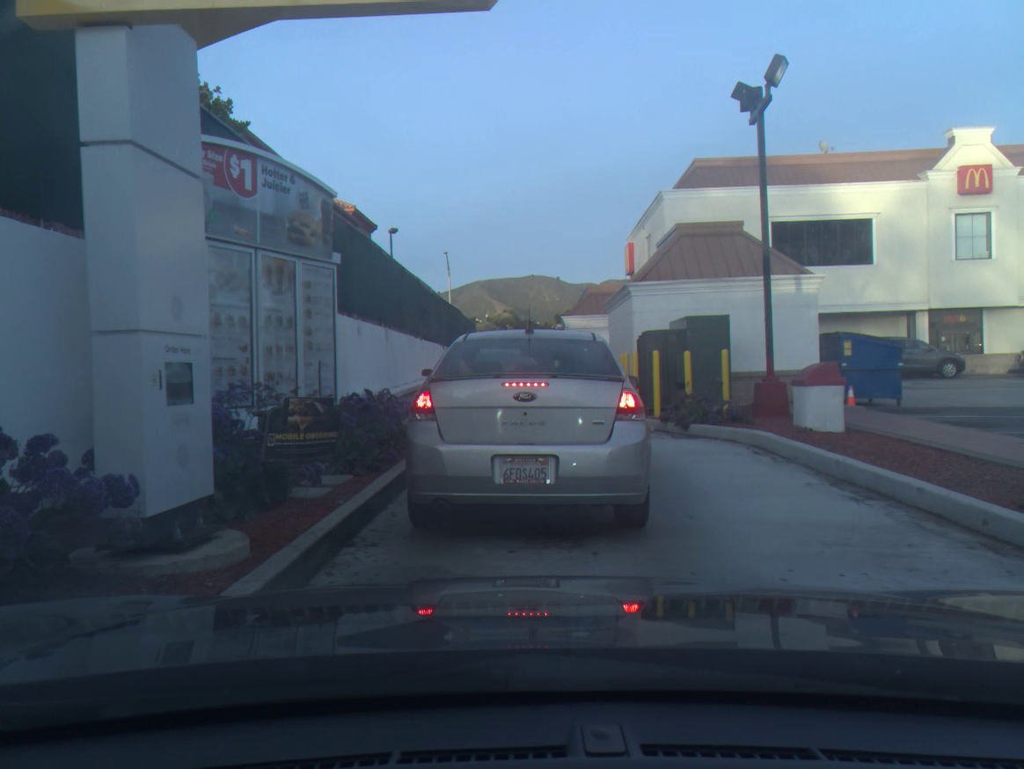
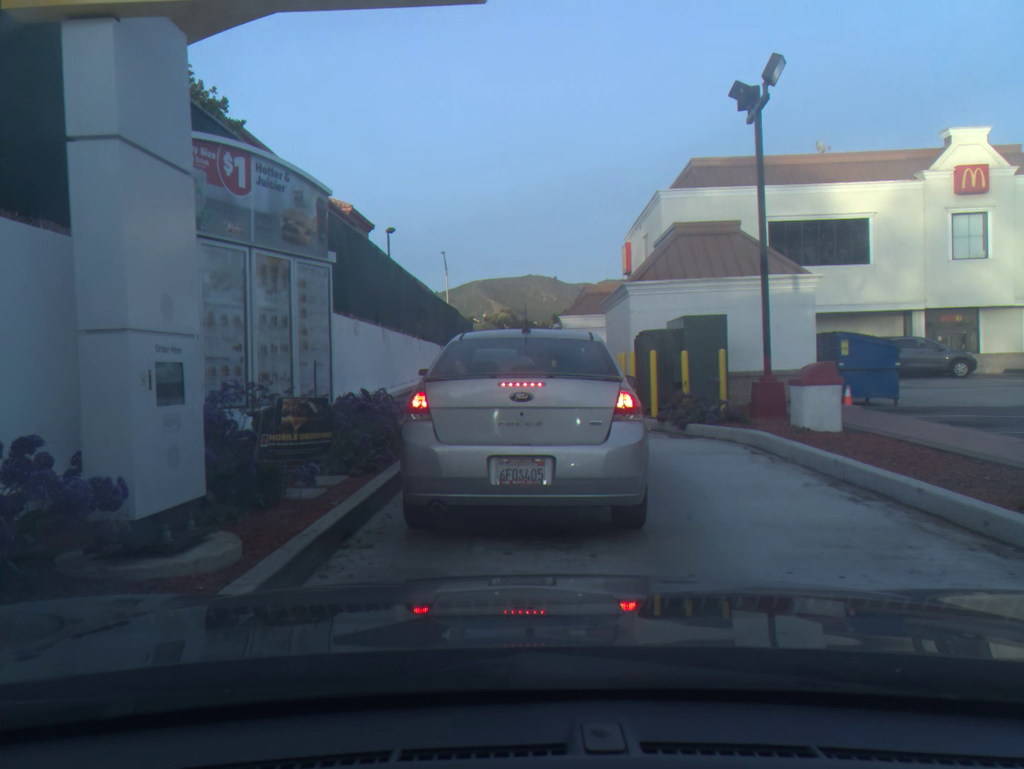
(0.0, +0.1) m; 0°
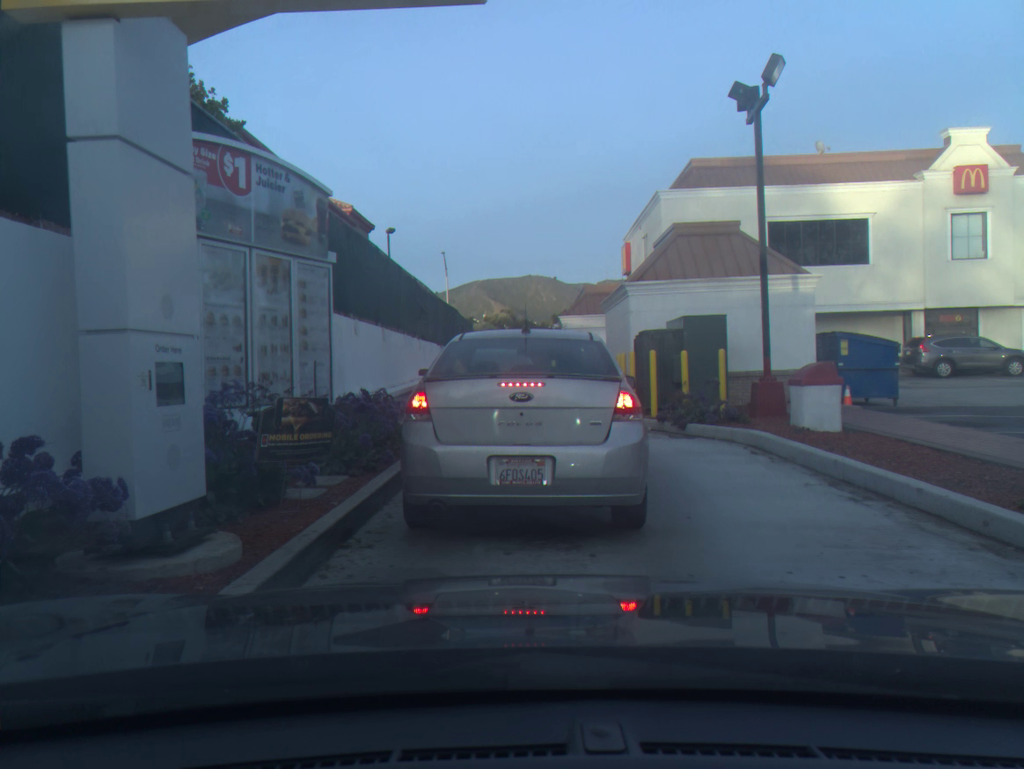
(0.0, 0.0) m; 0°
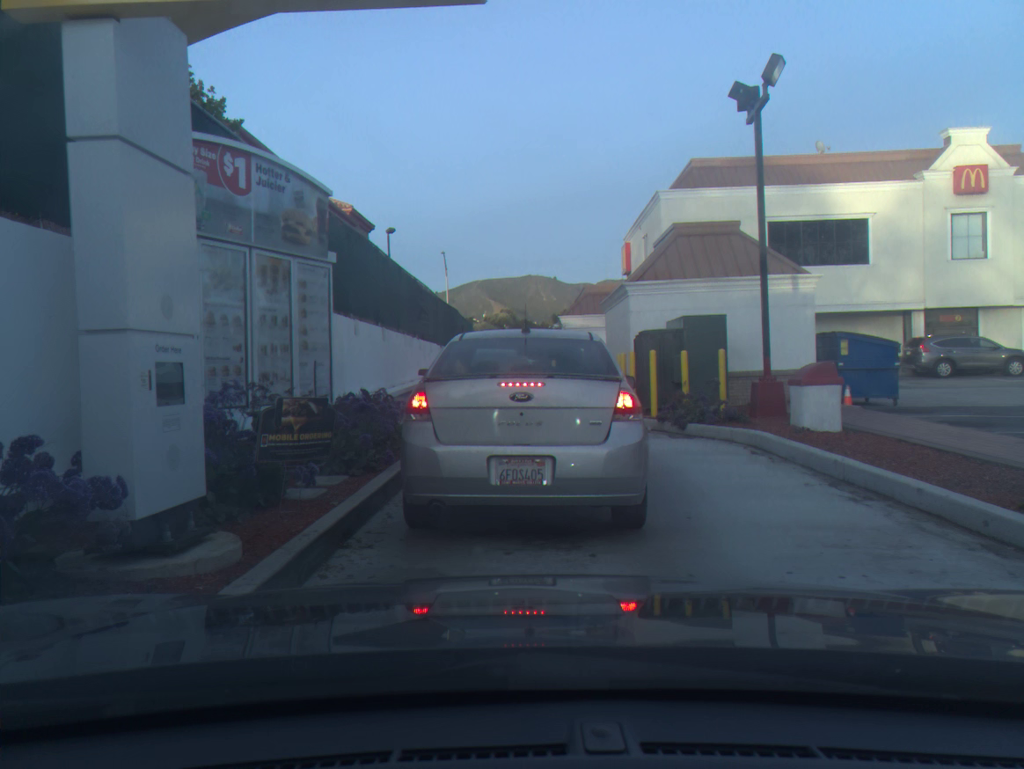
(0.0, 0.0) m; 0°
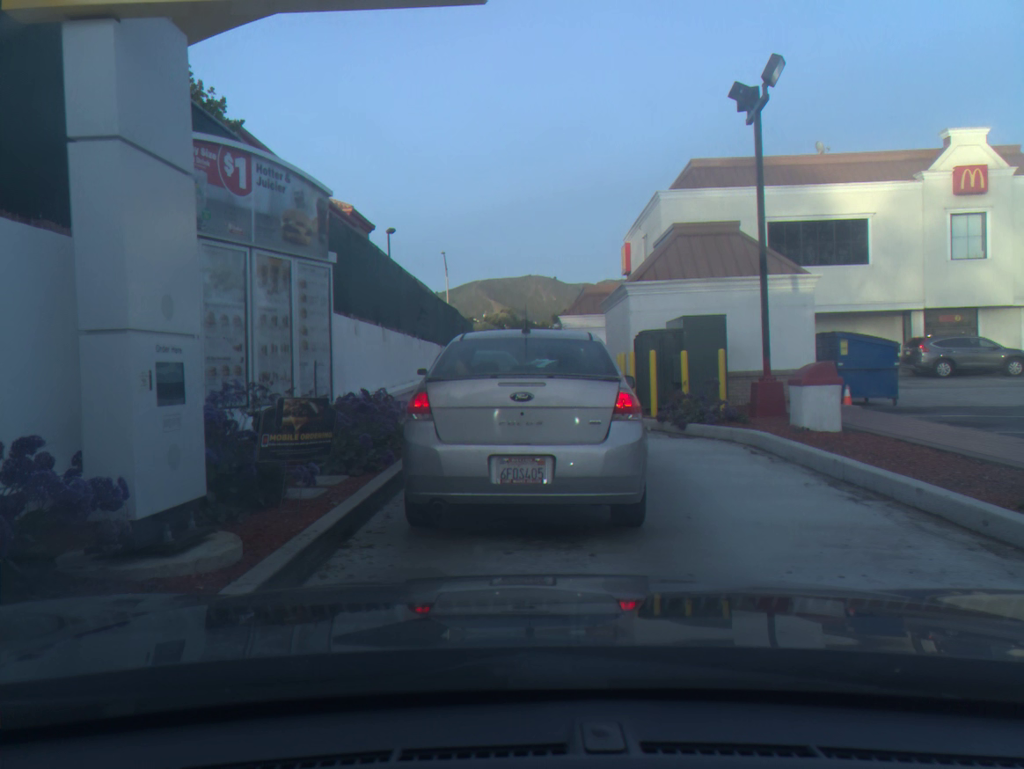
(0.0, 0.0) m; 0°
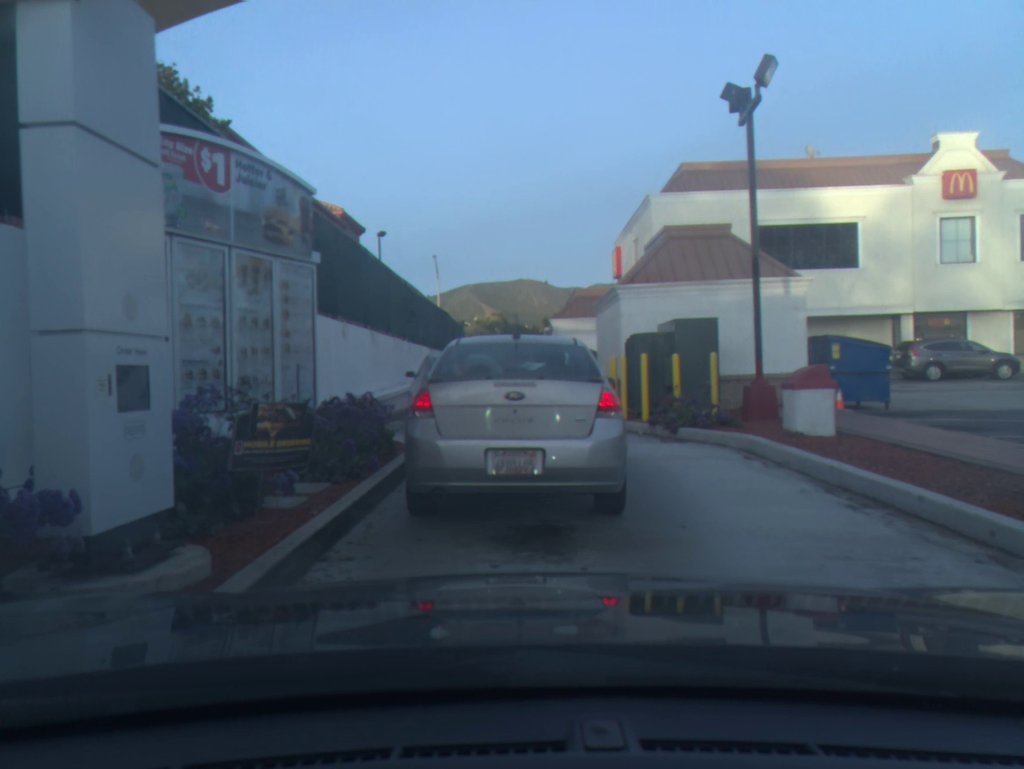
(0.0, +0.2) m; +1°
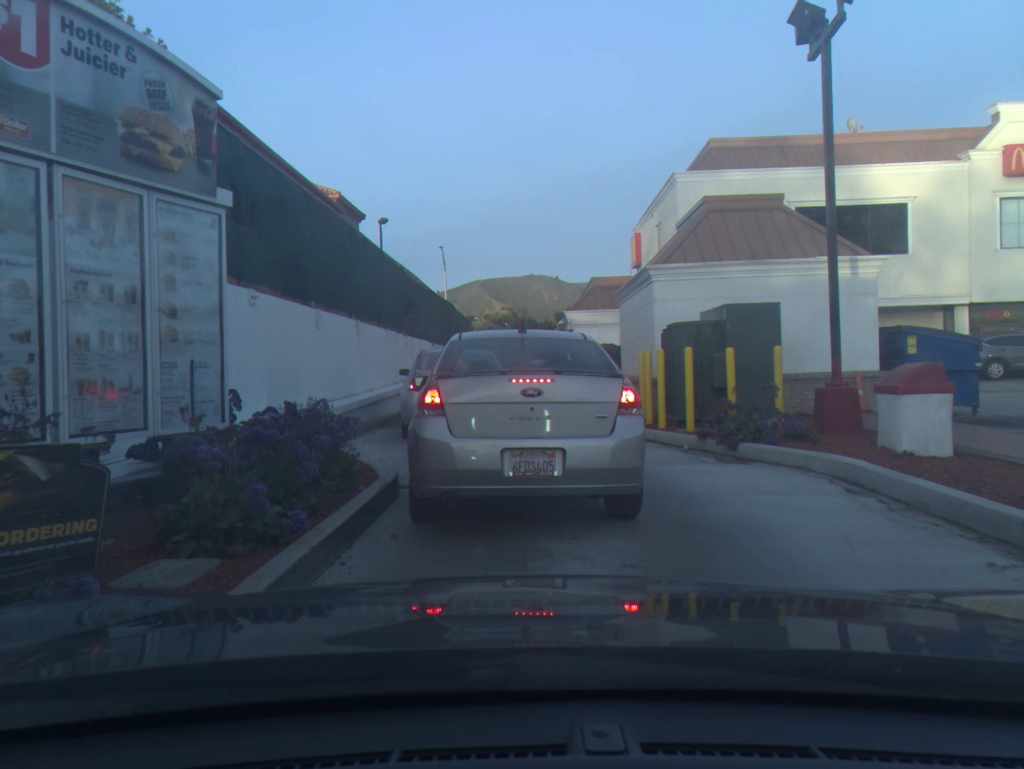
(0.0, +2.7) m; -1°
